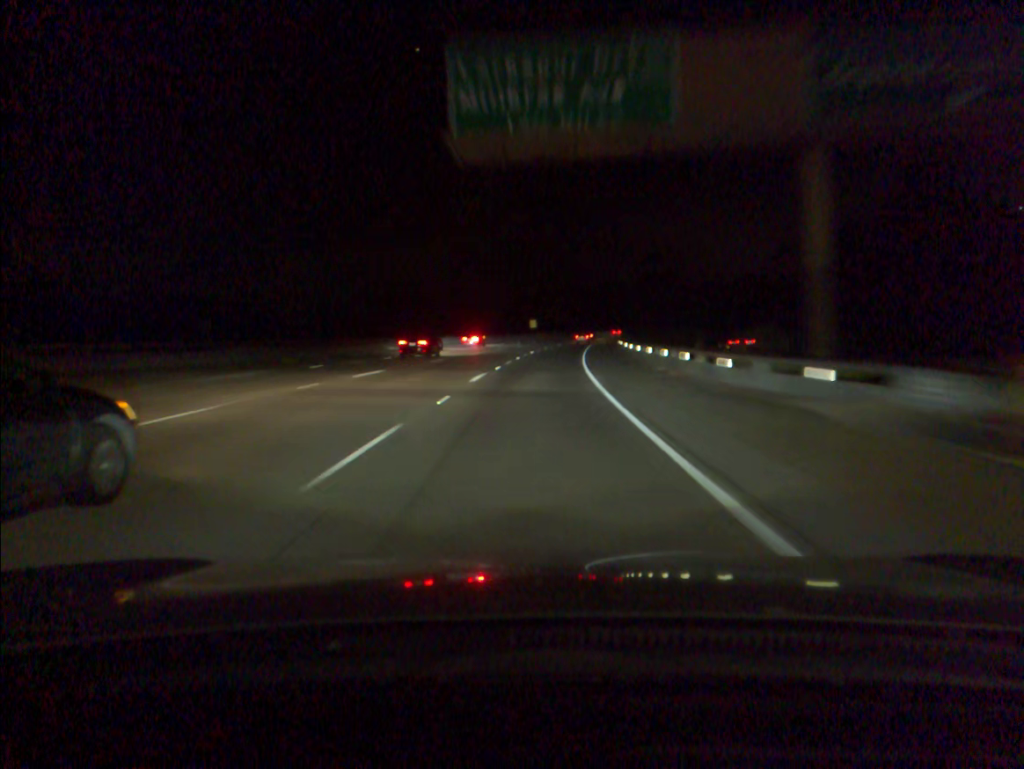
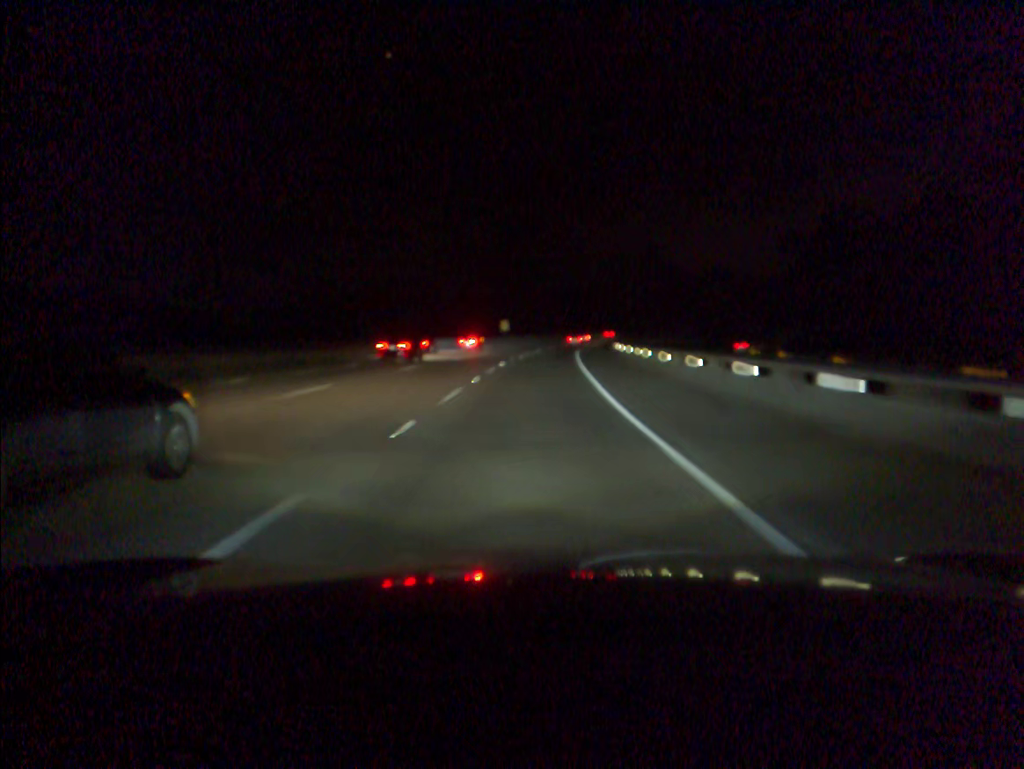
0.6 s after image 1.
(+0.4, +20.5) m; +2°
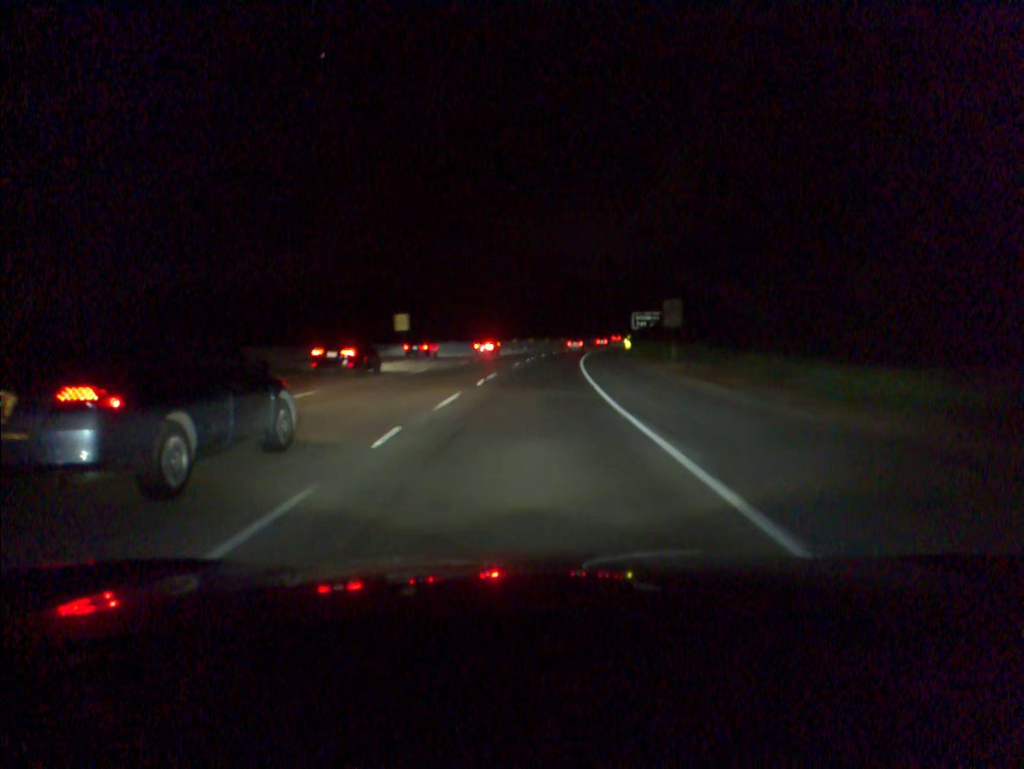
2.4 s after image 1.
(+2.5, +61.4) m; +5°
